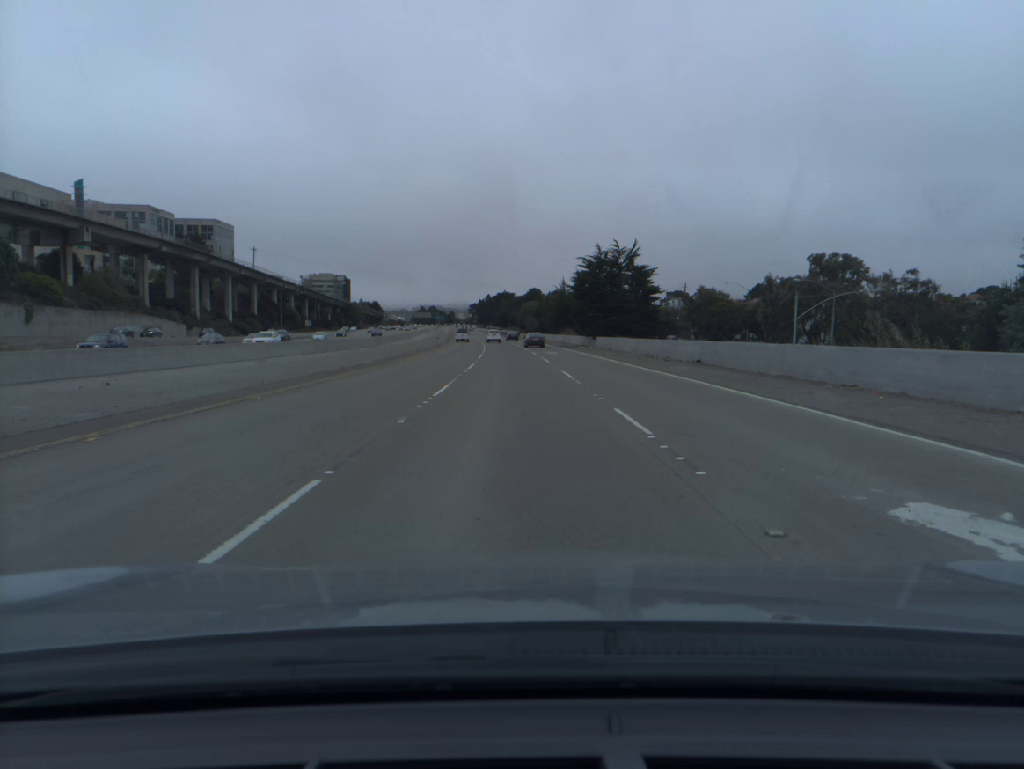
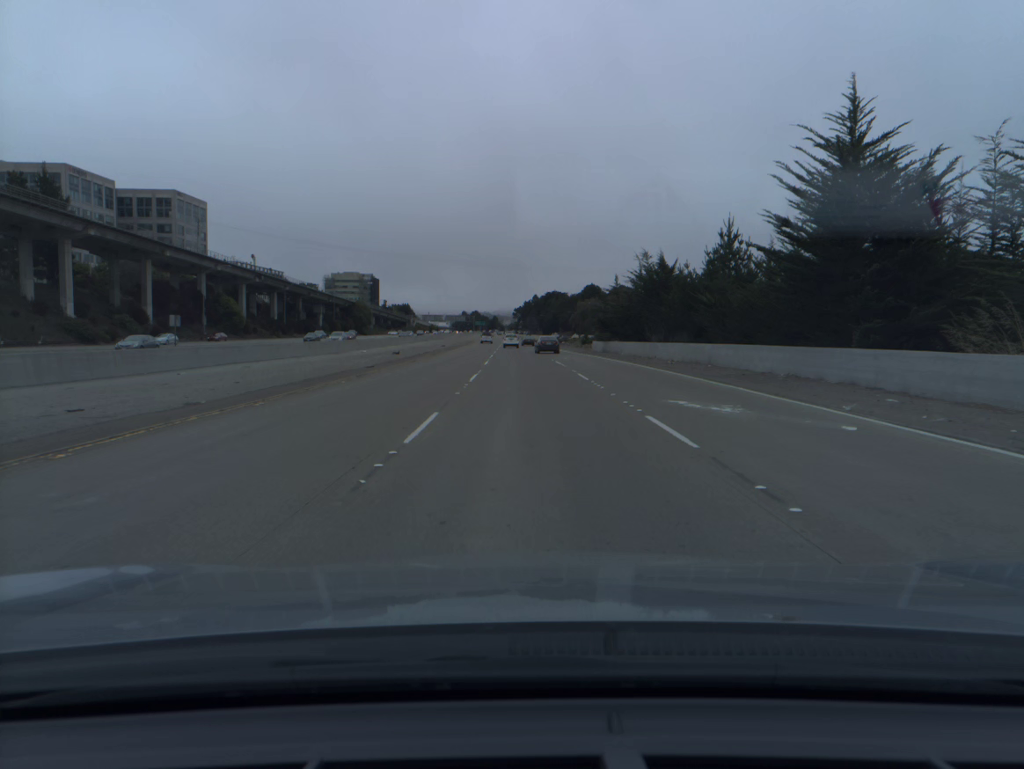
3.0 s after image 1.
(-2.8, +88.4) m; -4°
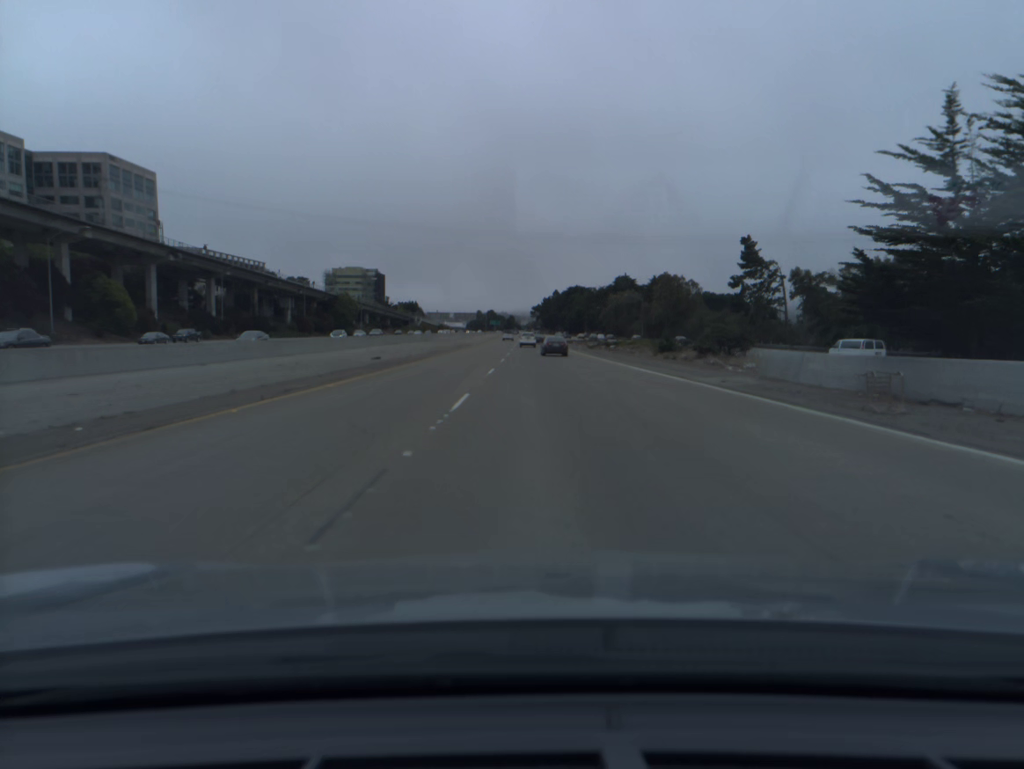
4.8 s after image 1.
(-0.7, +53.0) m; -1°
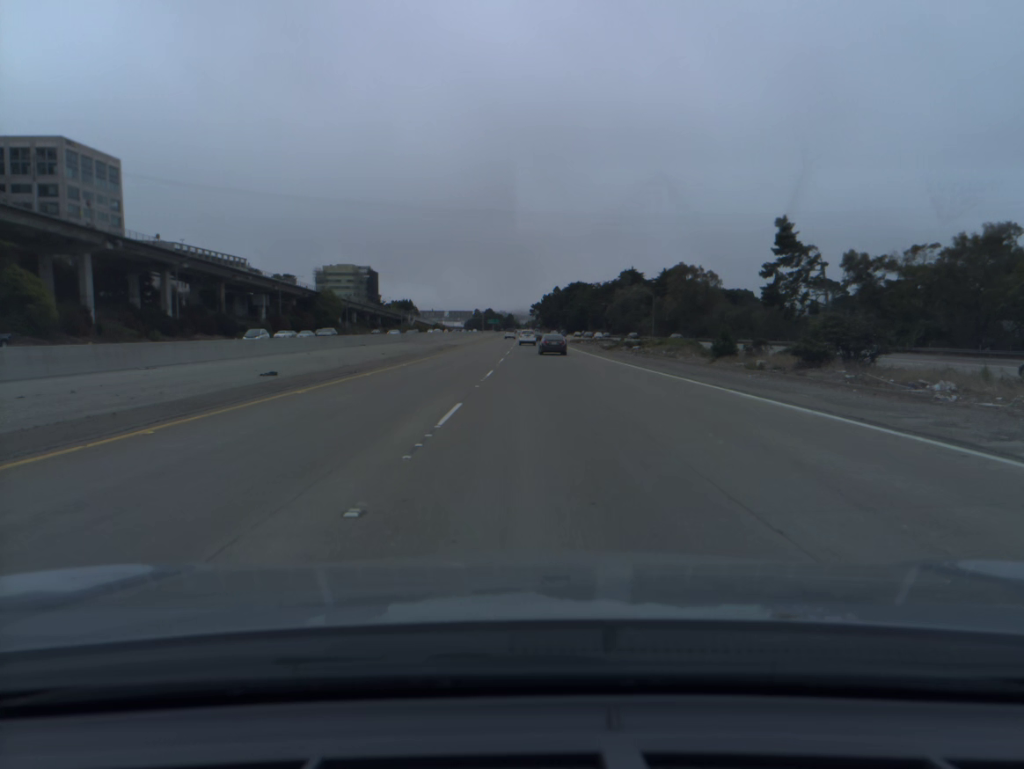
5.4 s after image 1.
(0.0, +17.6) m; 0°
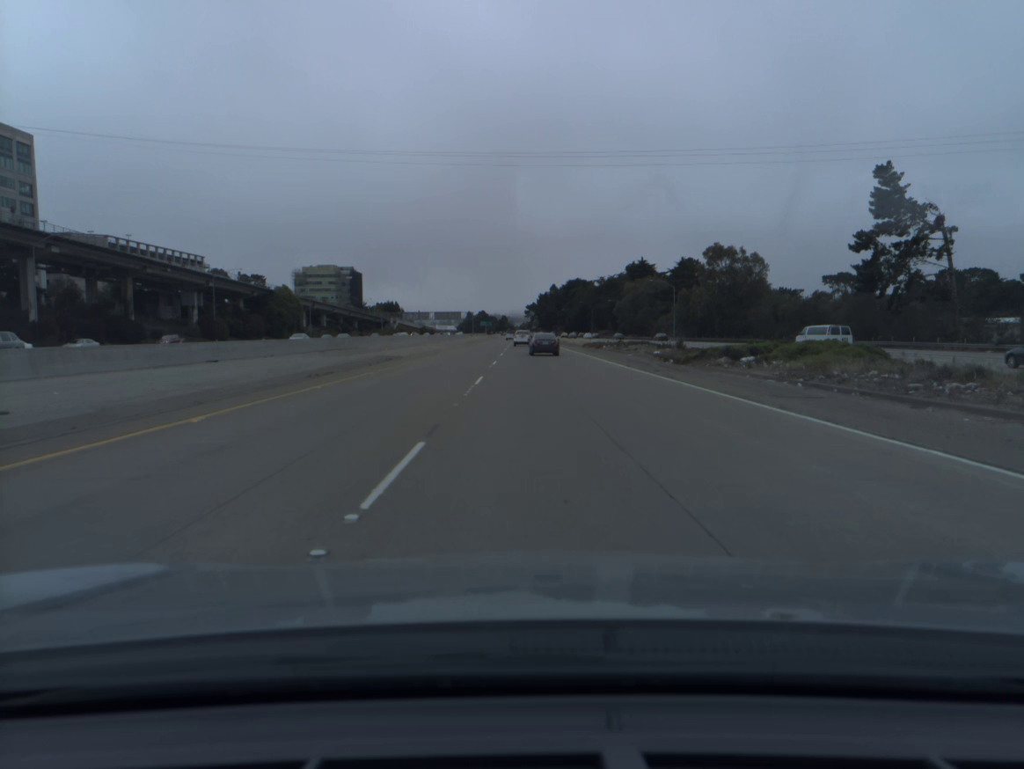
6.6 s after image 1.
(+0.1, +35.1) m; 0°
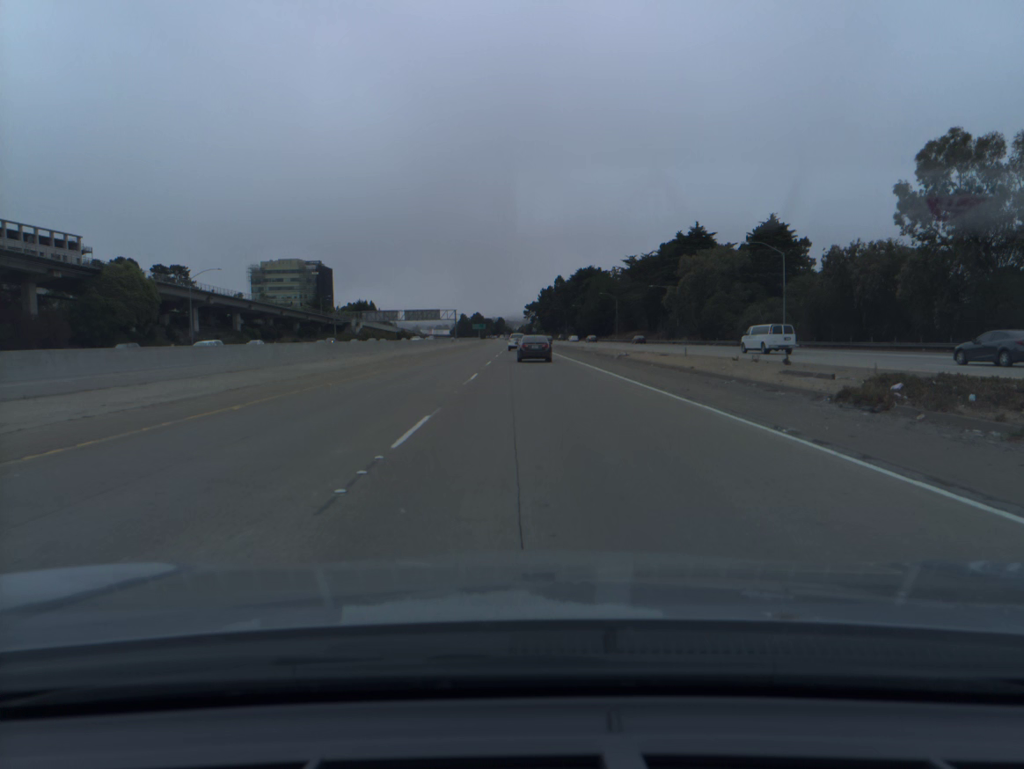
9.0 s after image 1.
(+0.1, +69.8) m; 0°
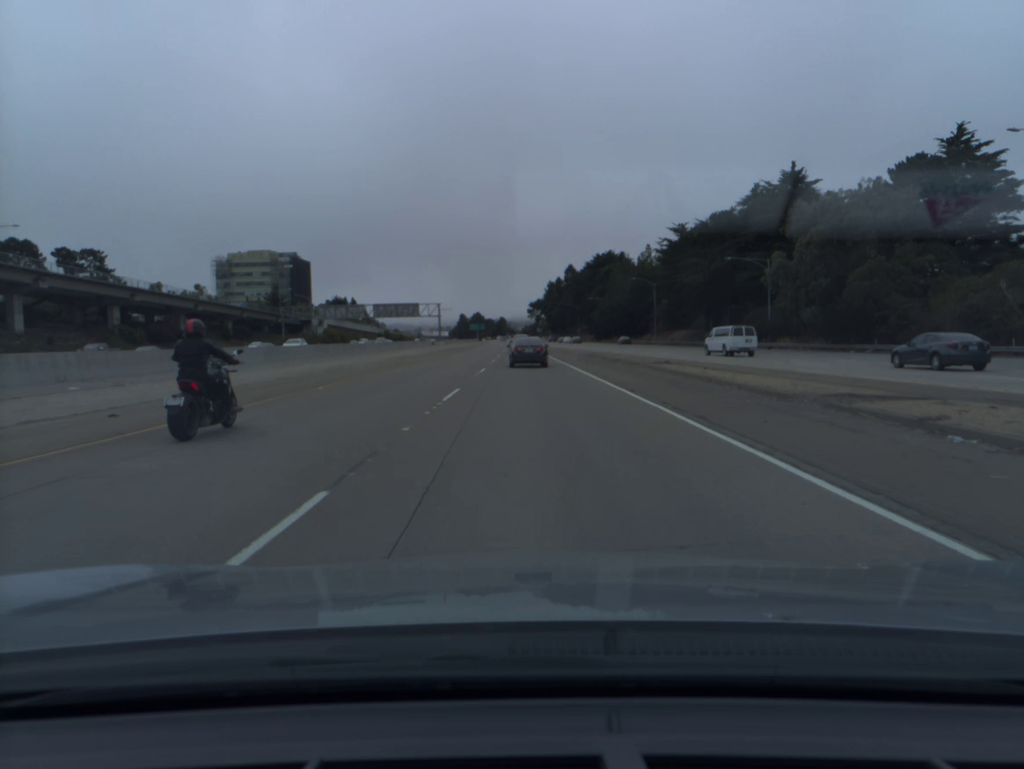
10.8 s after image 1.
(-0.1, +51.3) m; 0°
